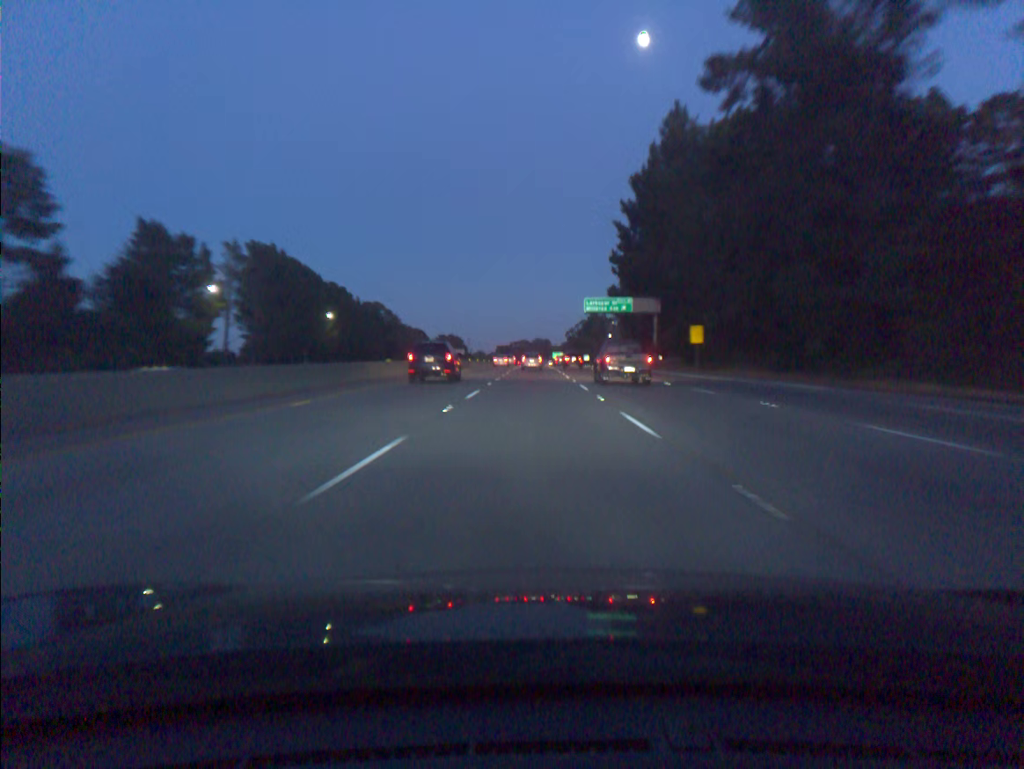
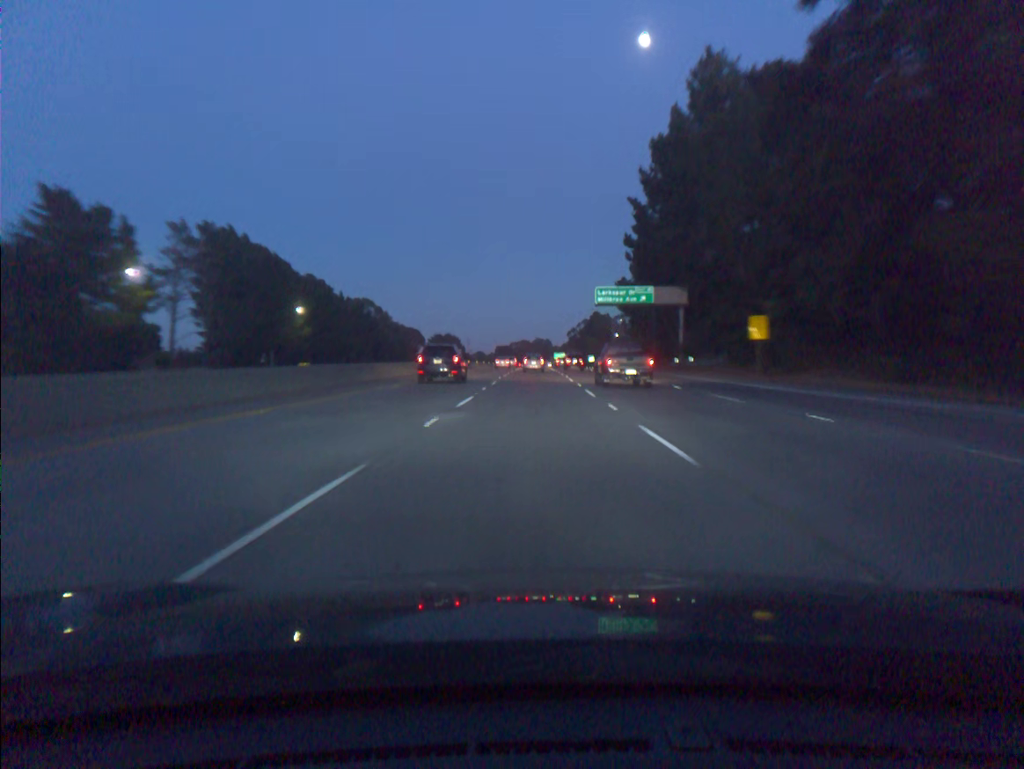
(0.0, +17.4) m; 0°
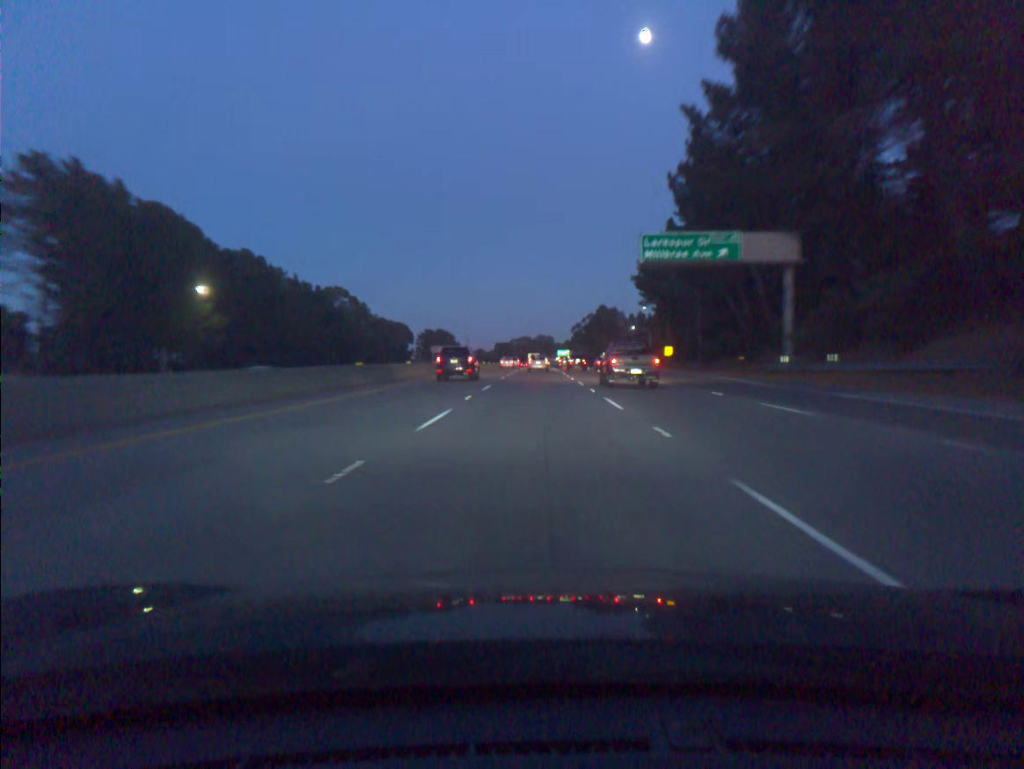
(0.0, +34.9) m; 0°
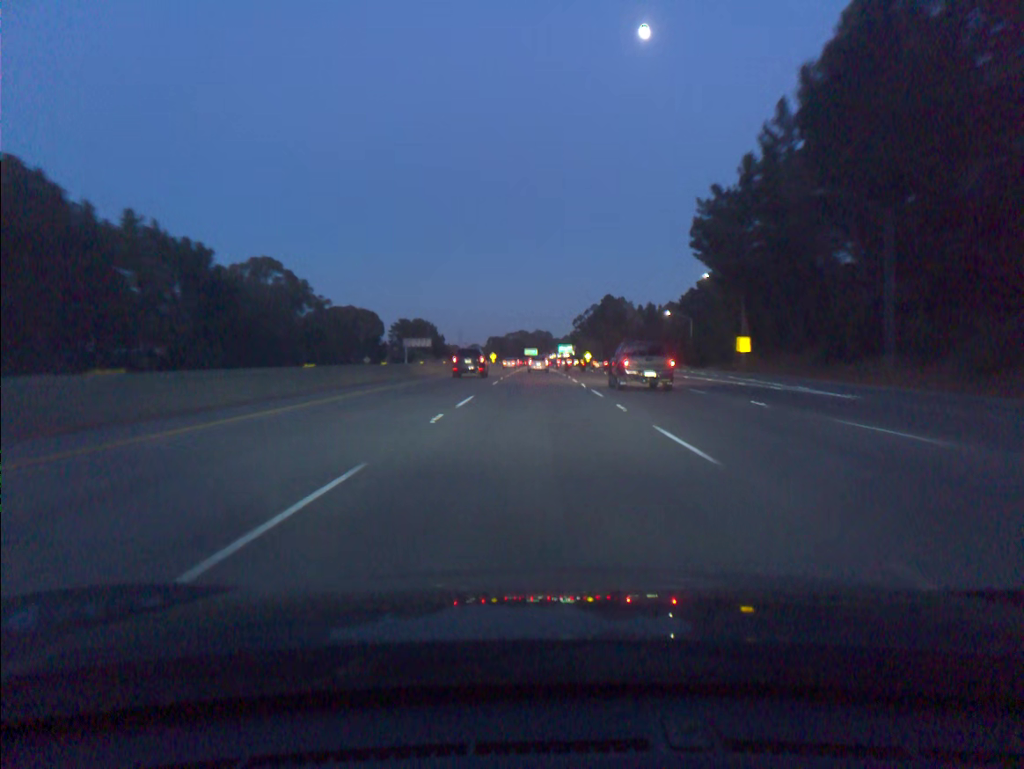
(0.0, +52.5) m; 0°
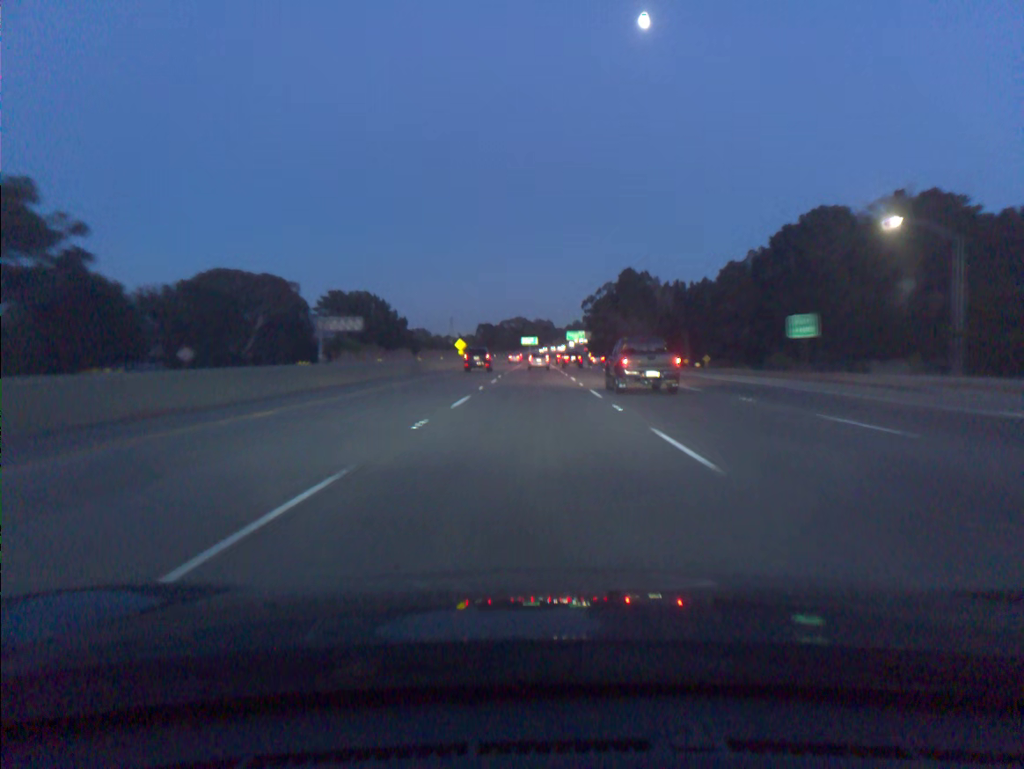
(+0.2, +87.9) m; 0°
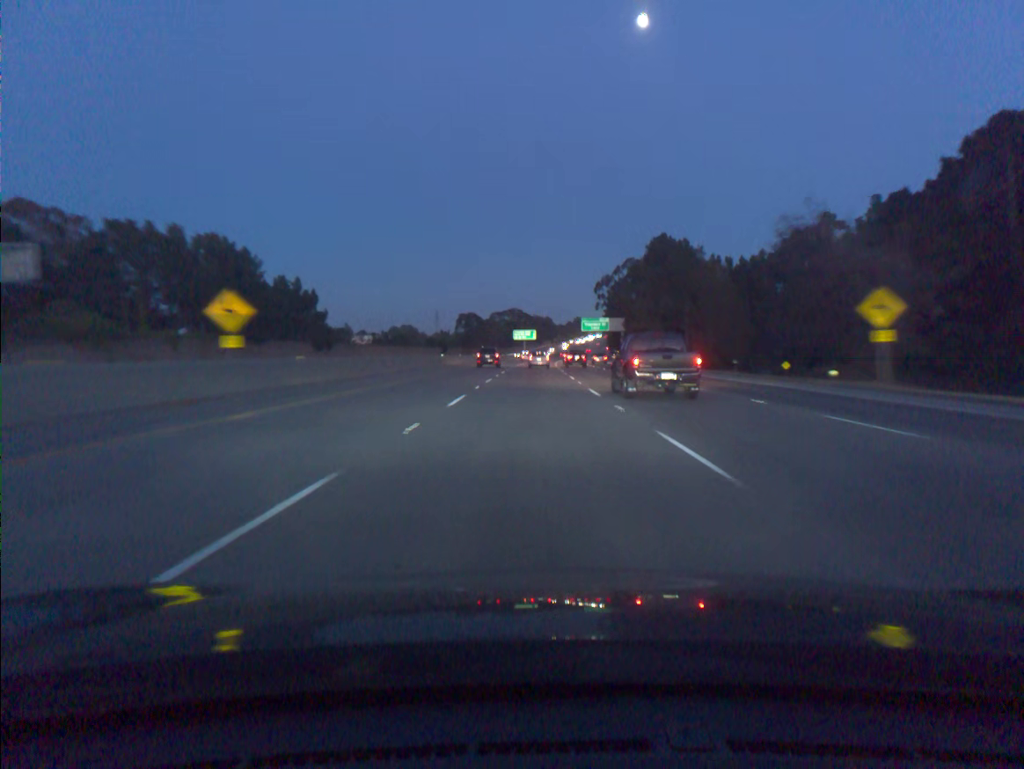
(0.0, +88.2) m; 0°
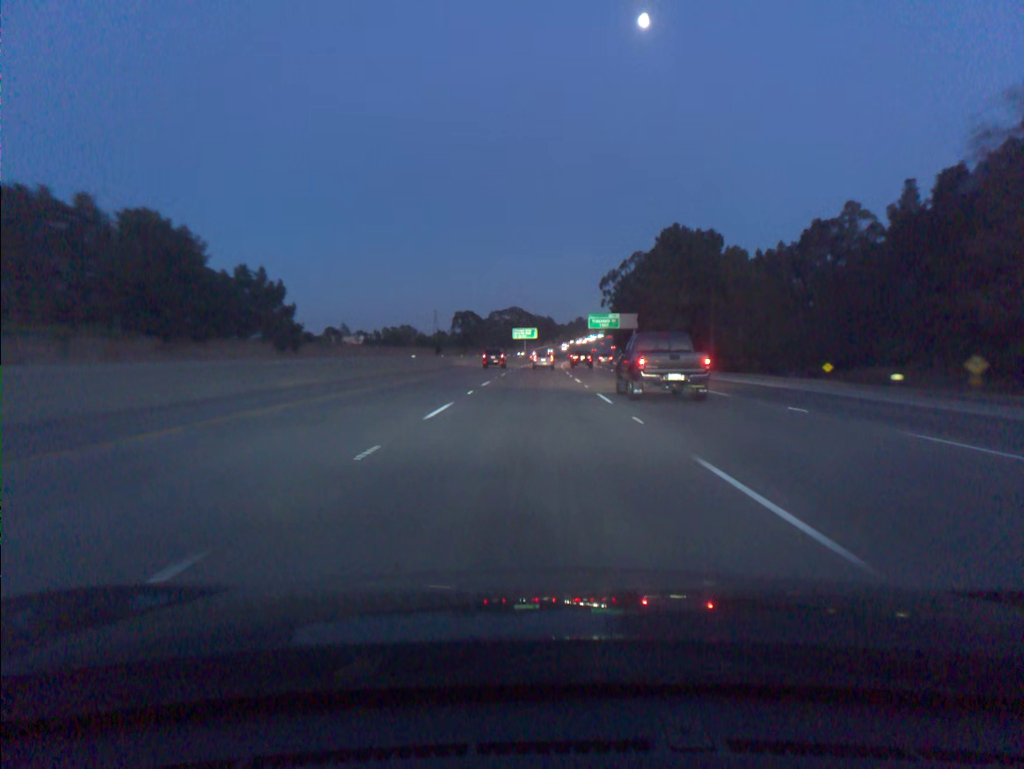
(0.0, +17.7) m; 0°
